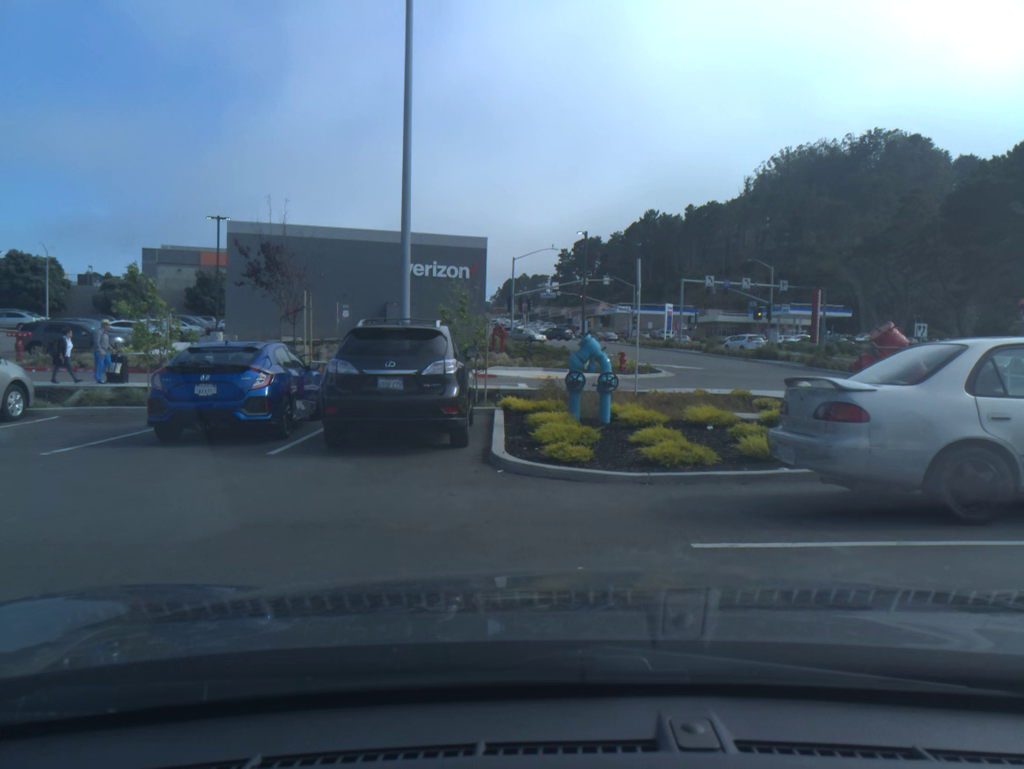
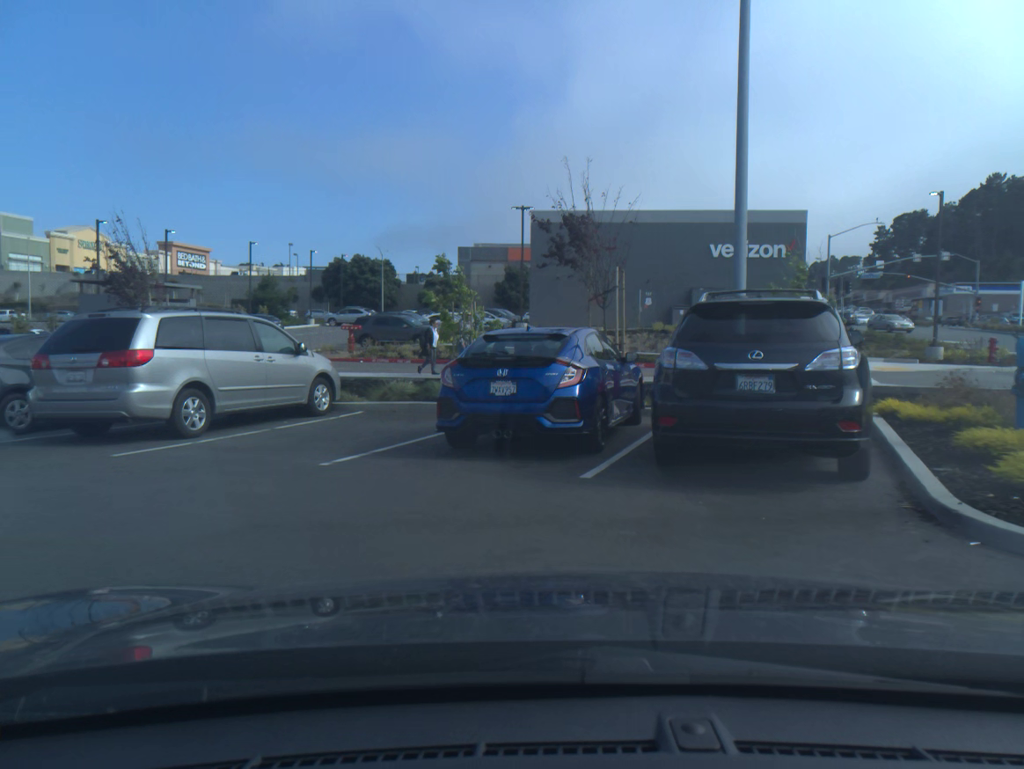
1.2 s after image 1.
(-0.8, +3.2) m; -31°
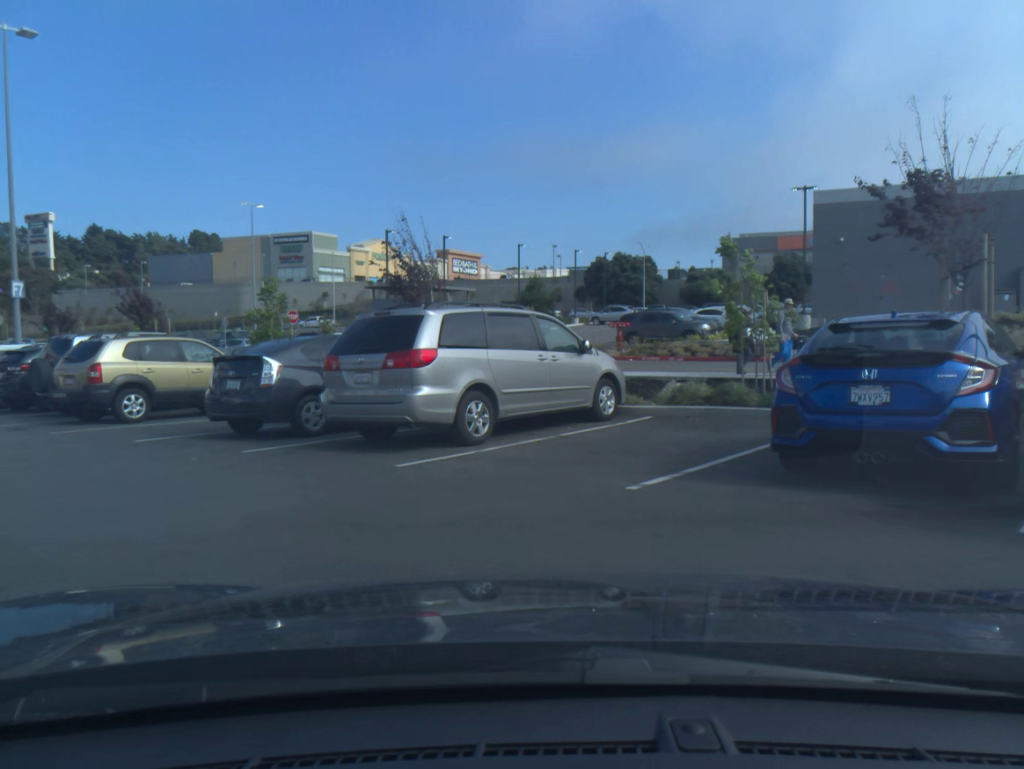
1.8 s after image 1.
(-0.3, +1.9) m; -19°
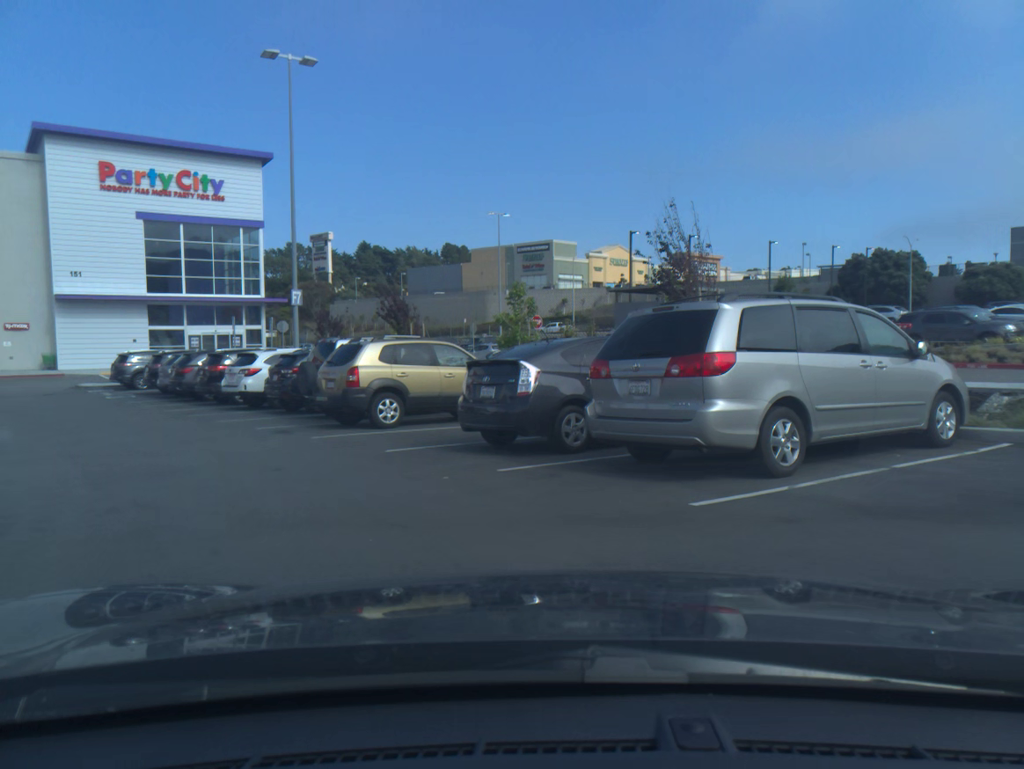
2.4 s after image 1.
(-0.2, +2.0) m; -13°
